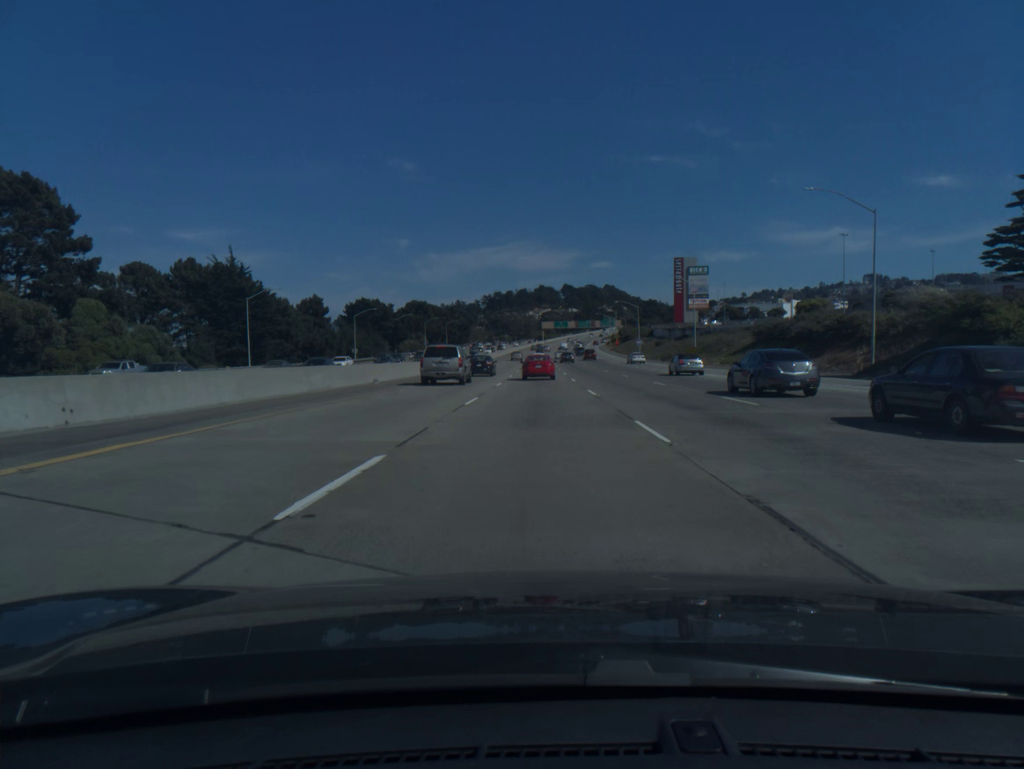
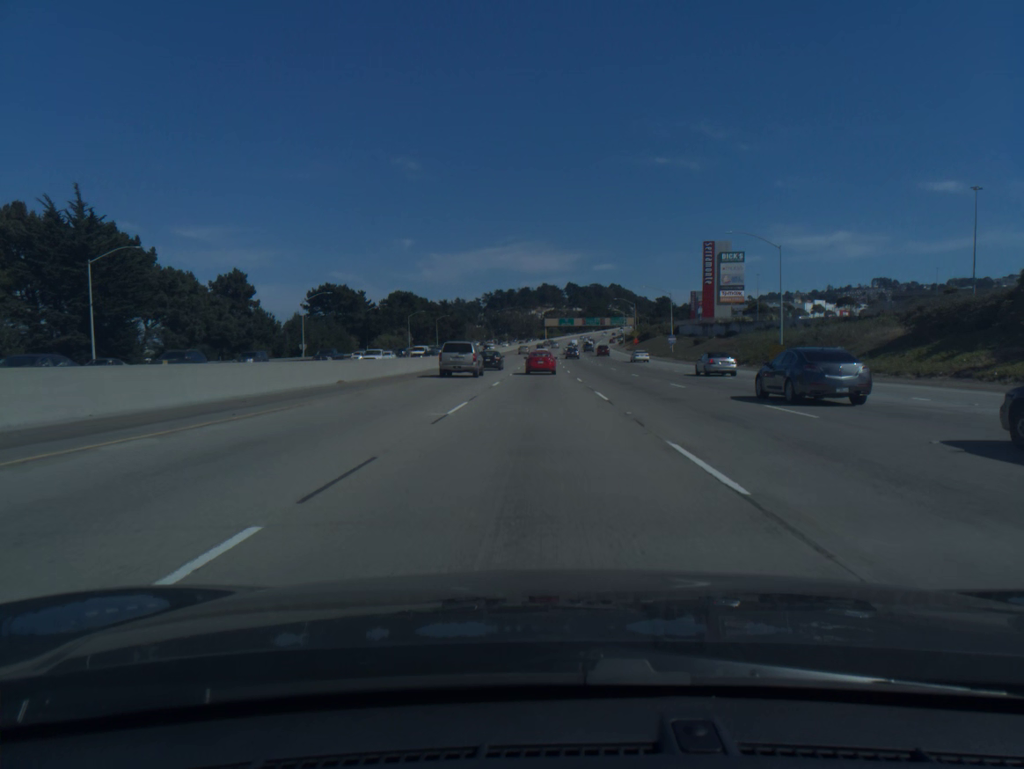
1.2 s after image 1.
(-0.1, +33.5) m; 0°
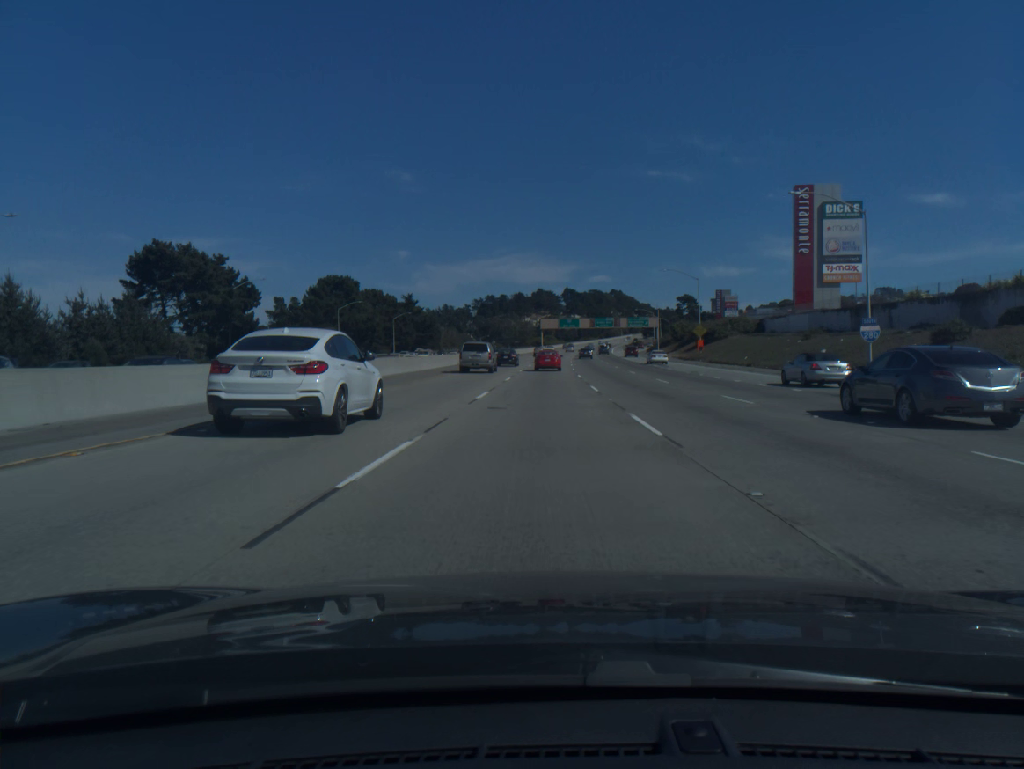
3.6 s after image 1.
(+0.1, +67.5) m; 0°
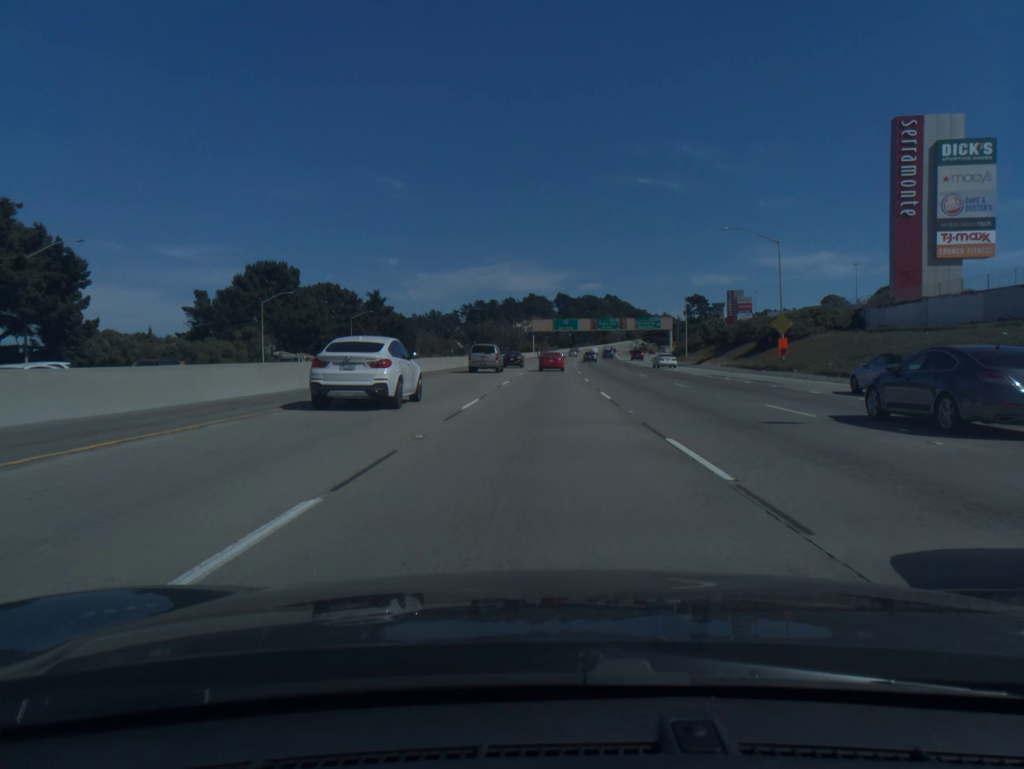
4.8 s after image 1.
(+0.2, +33.9) m; +1°
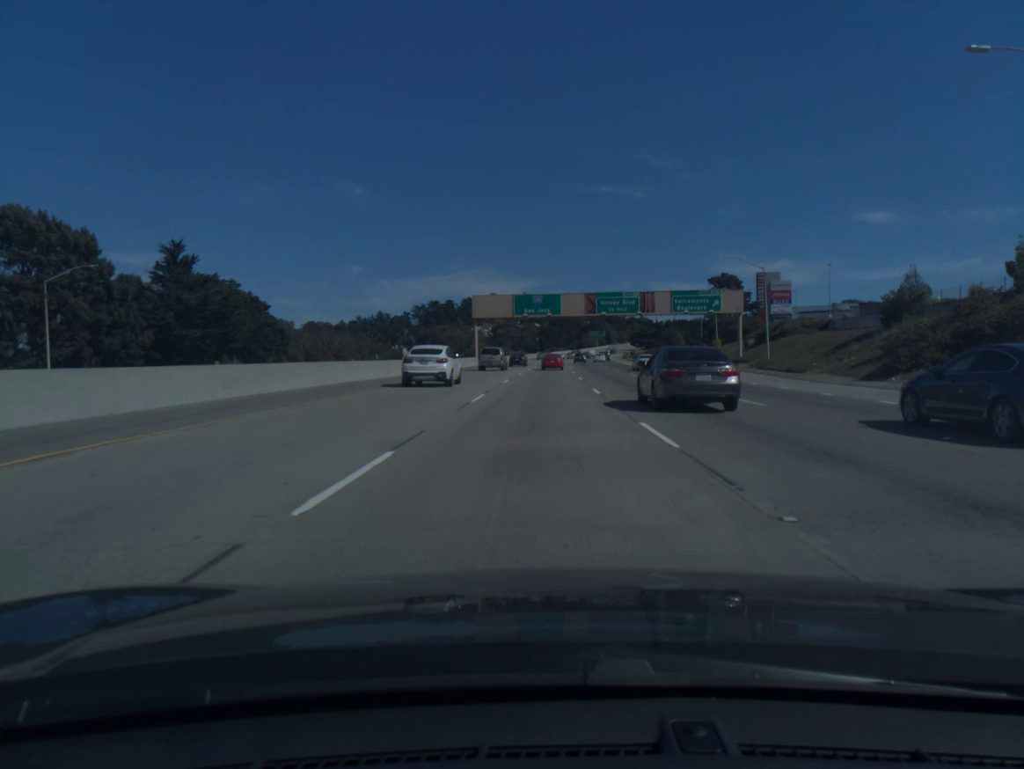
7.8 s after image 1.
(+1.8, +84.9) m; +3°
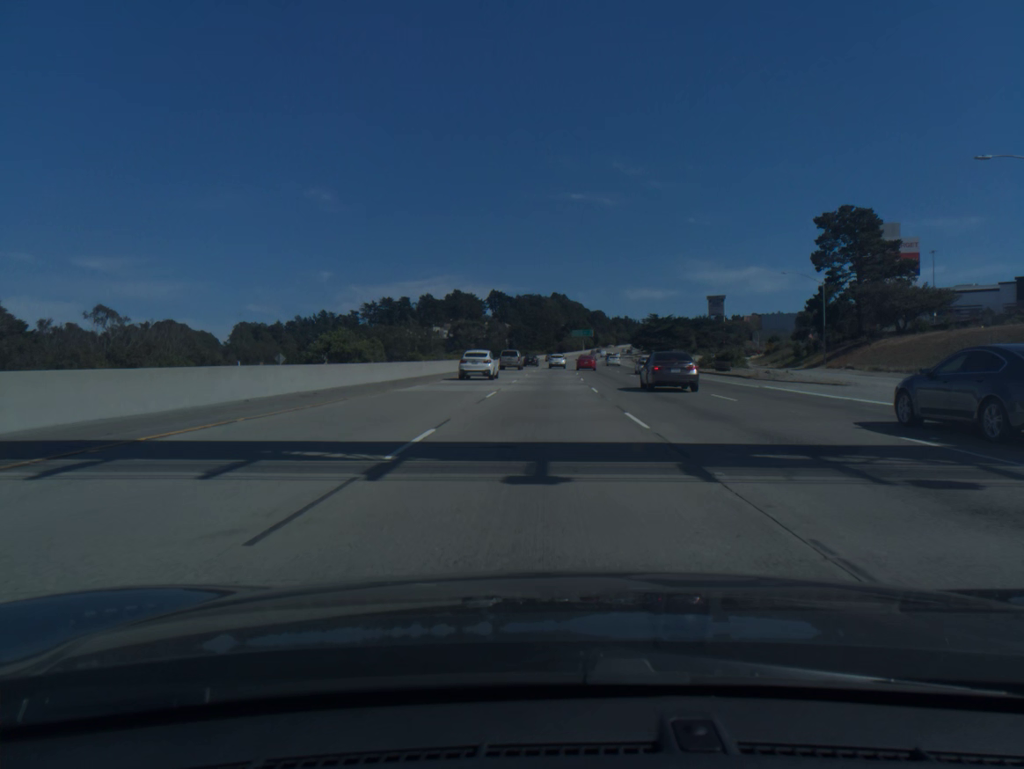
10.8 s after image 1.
(+1.3, +84.7) m; +2°
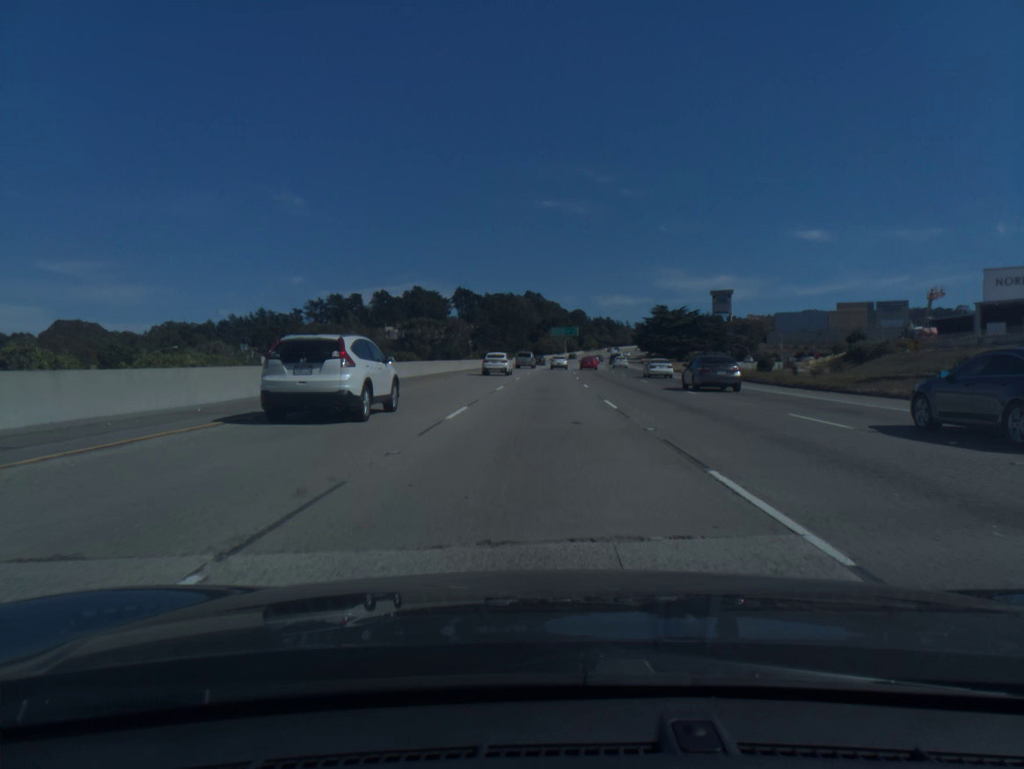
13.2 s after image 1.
(+1.0, +67.5) m; +2°
